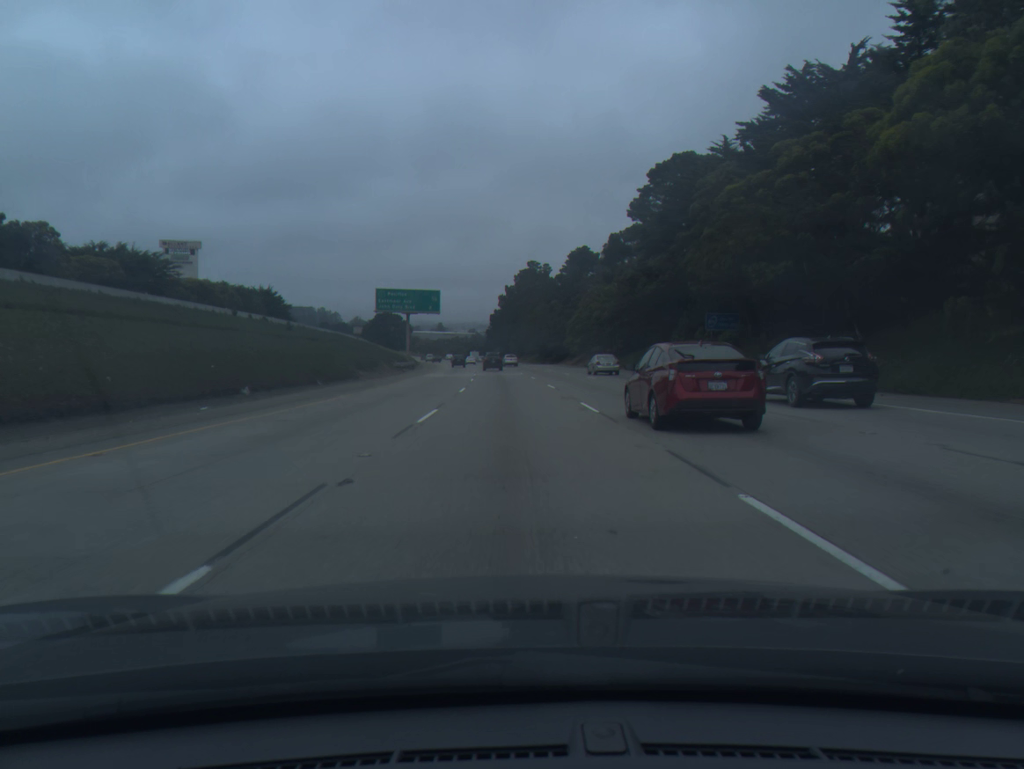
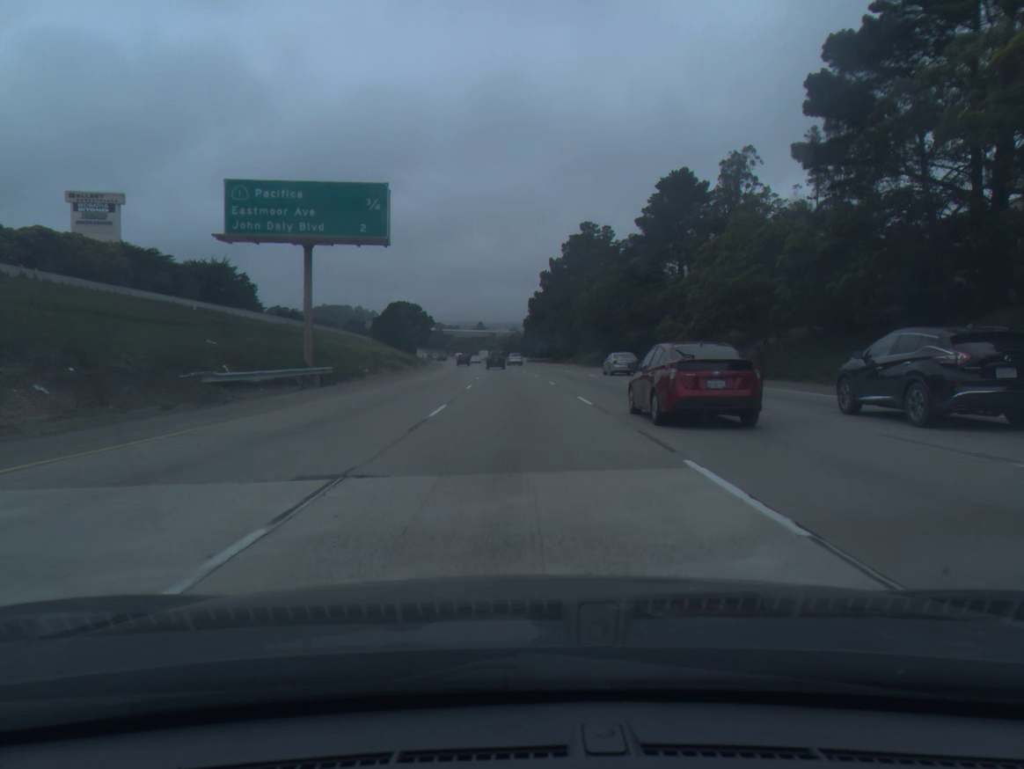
(-1.3, +56.2) m; -3°
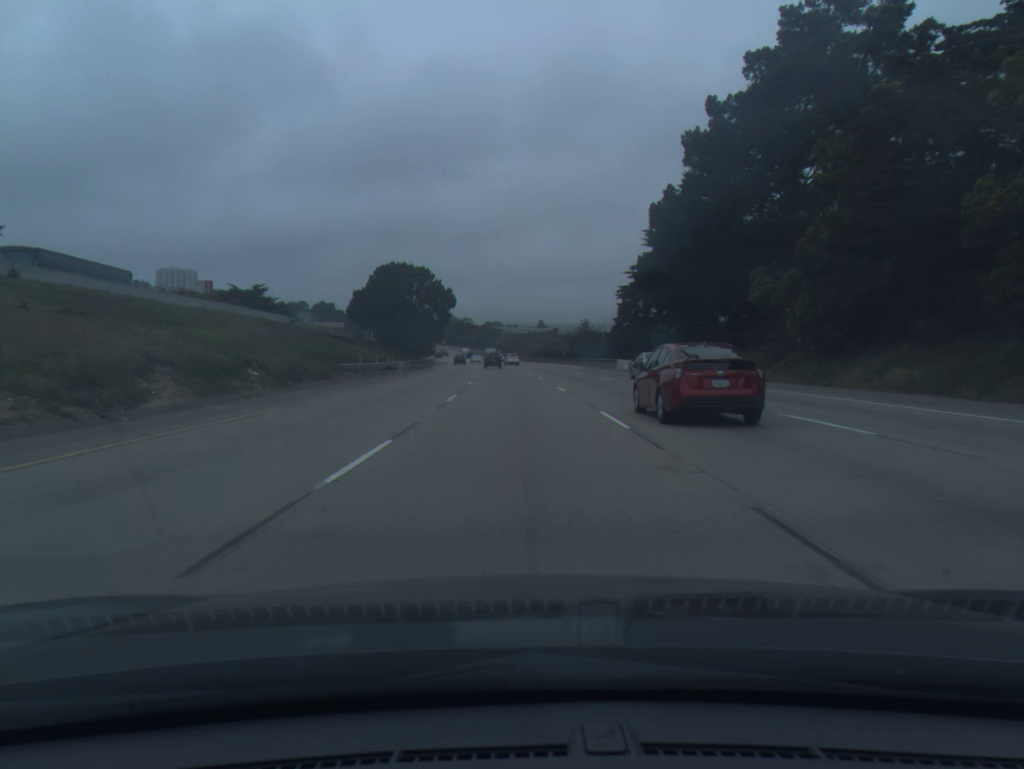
(-3.3, +94.2) m; -4°
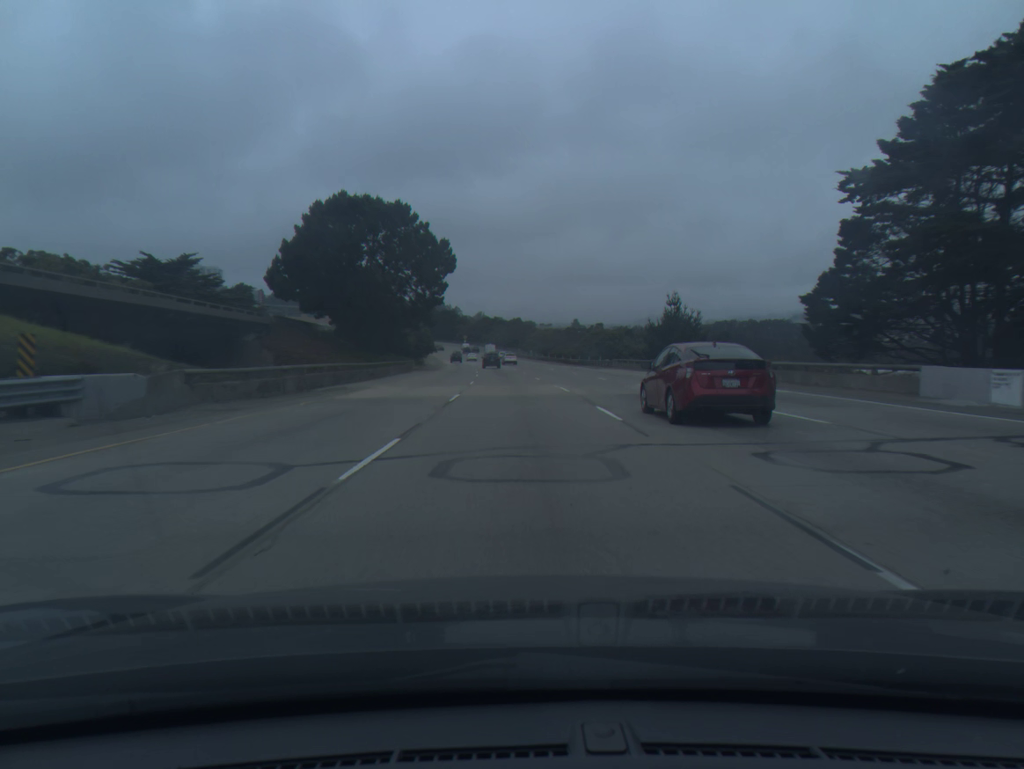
(-1.3, +56.7) m; -2°
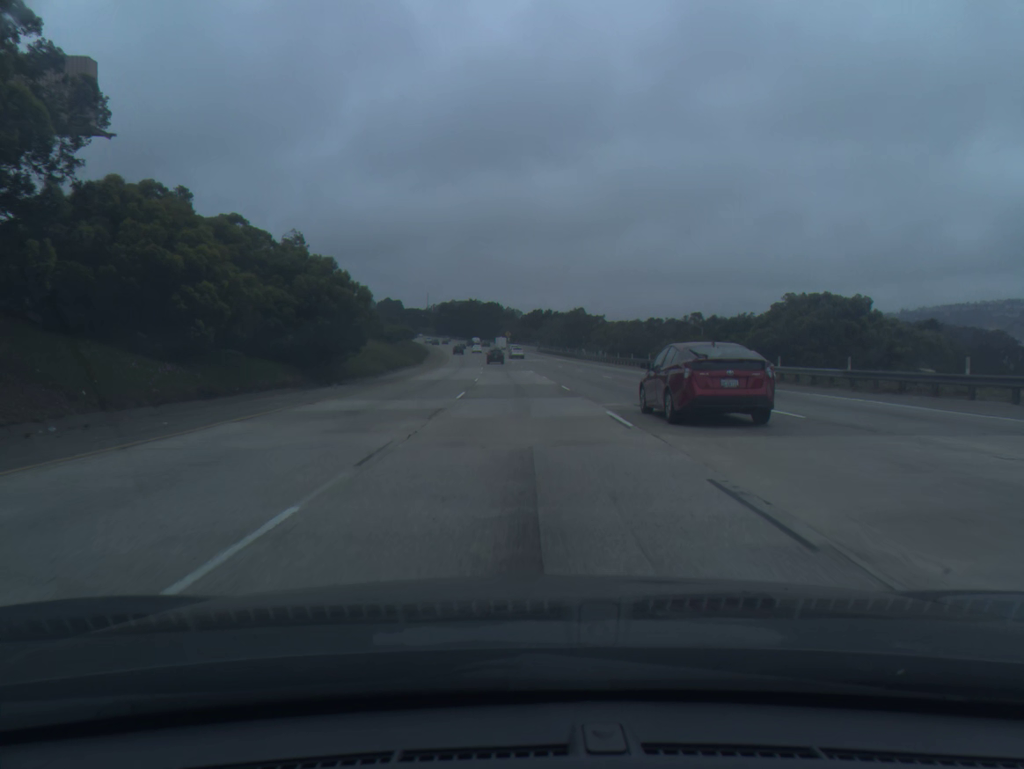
(-2.1, +75.5) m; -4°
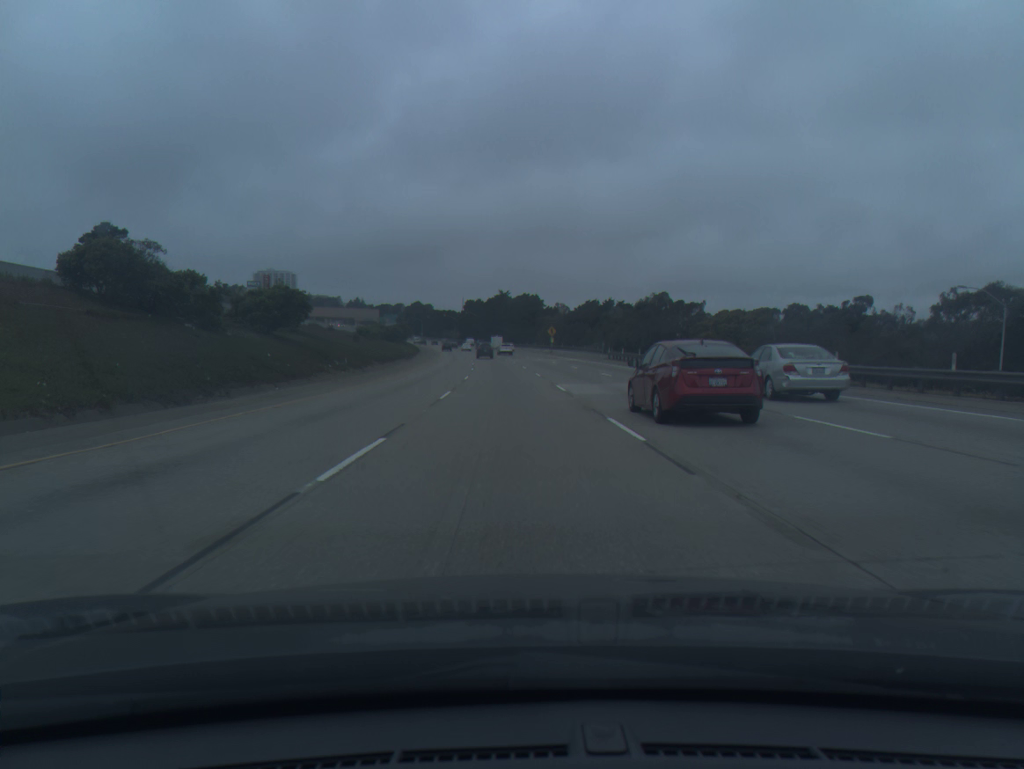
(-1.7, +75.5) m; -3°
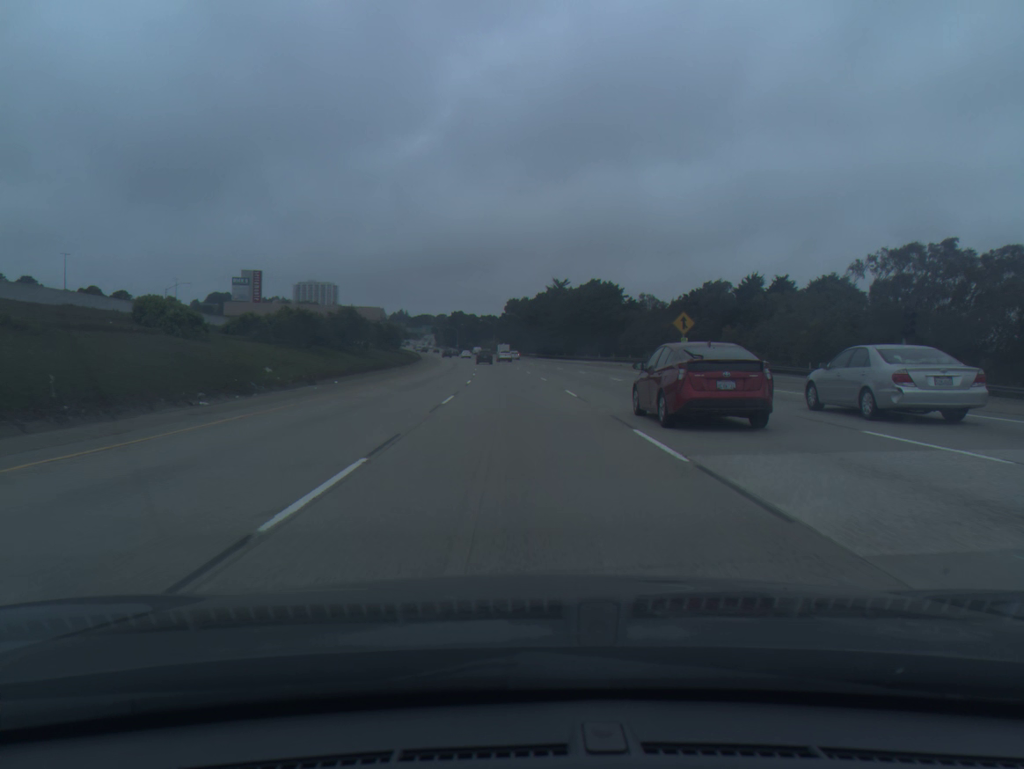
(-2.9, +74.8) m; -4°
